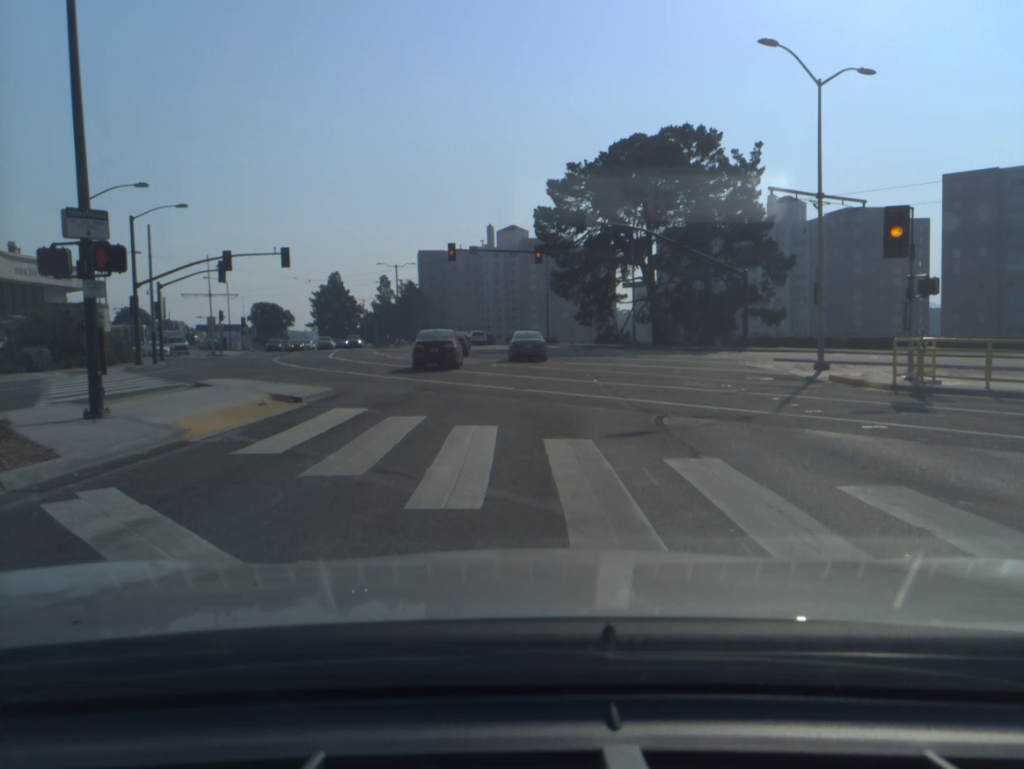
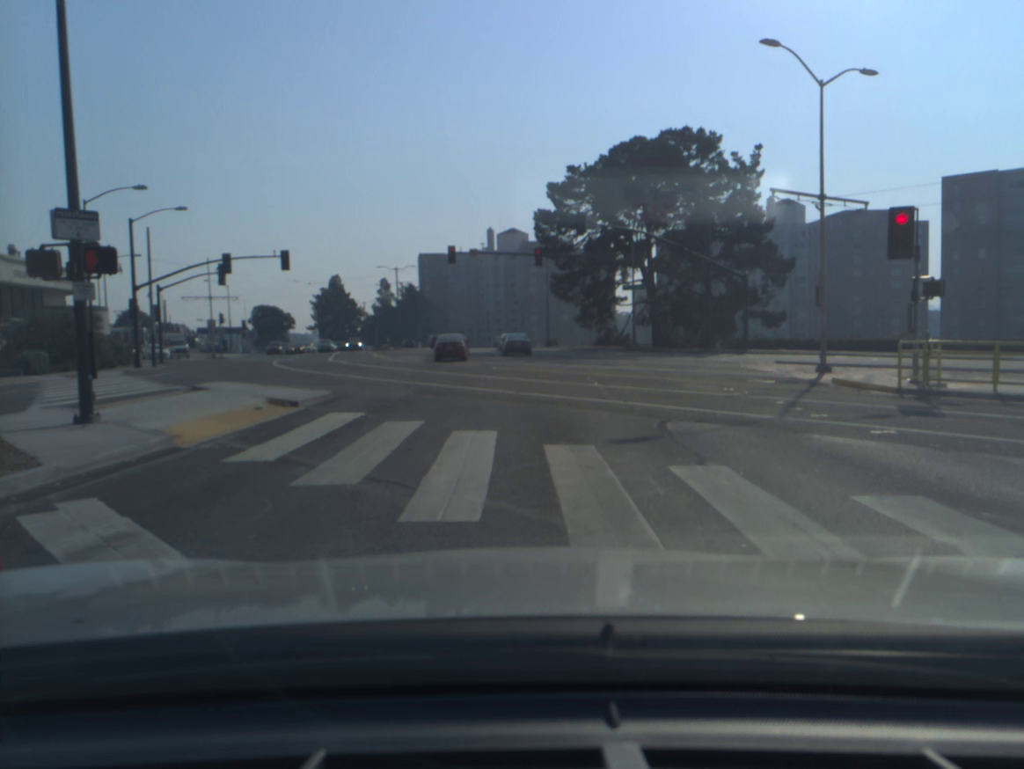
(0.0, +0.4) m; 0°
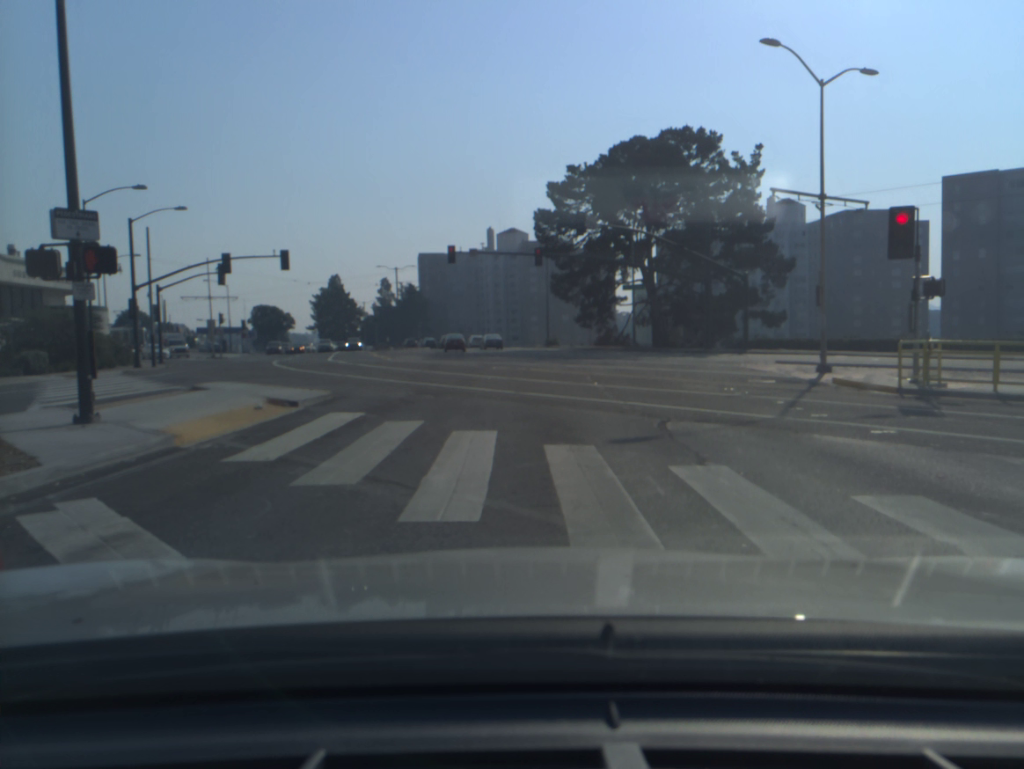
(0.0, 0.0) m; 0°
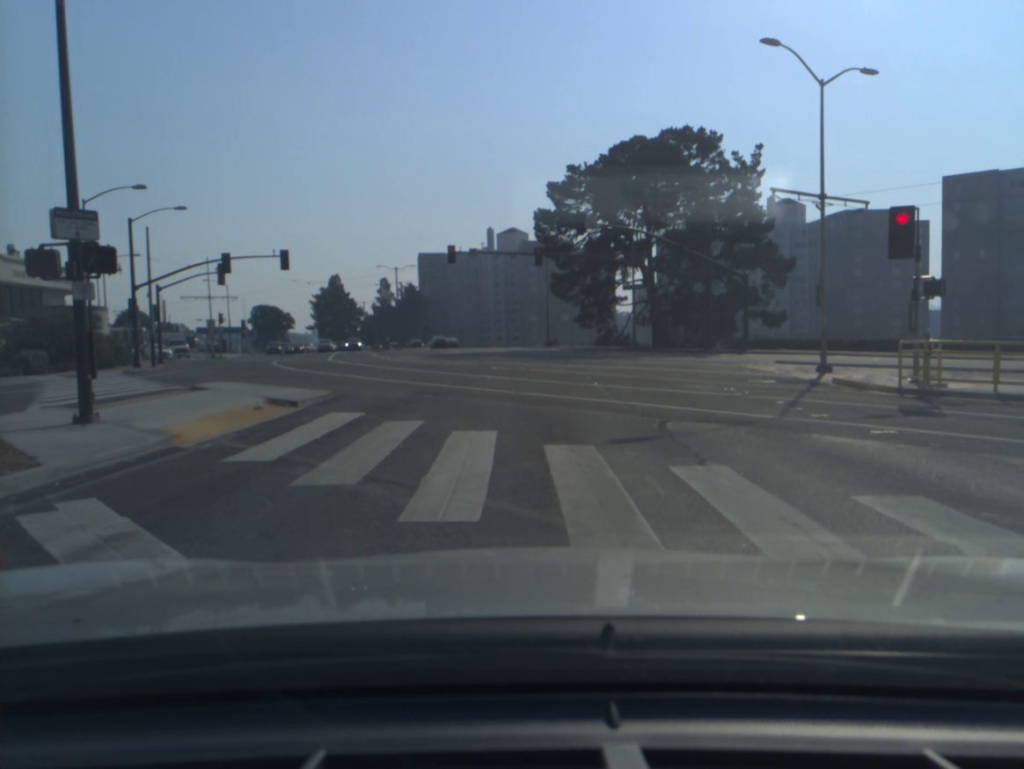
(0.0, 0.0) m; 0°
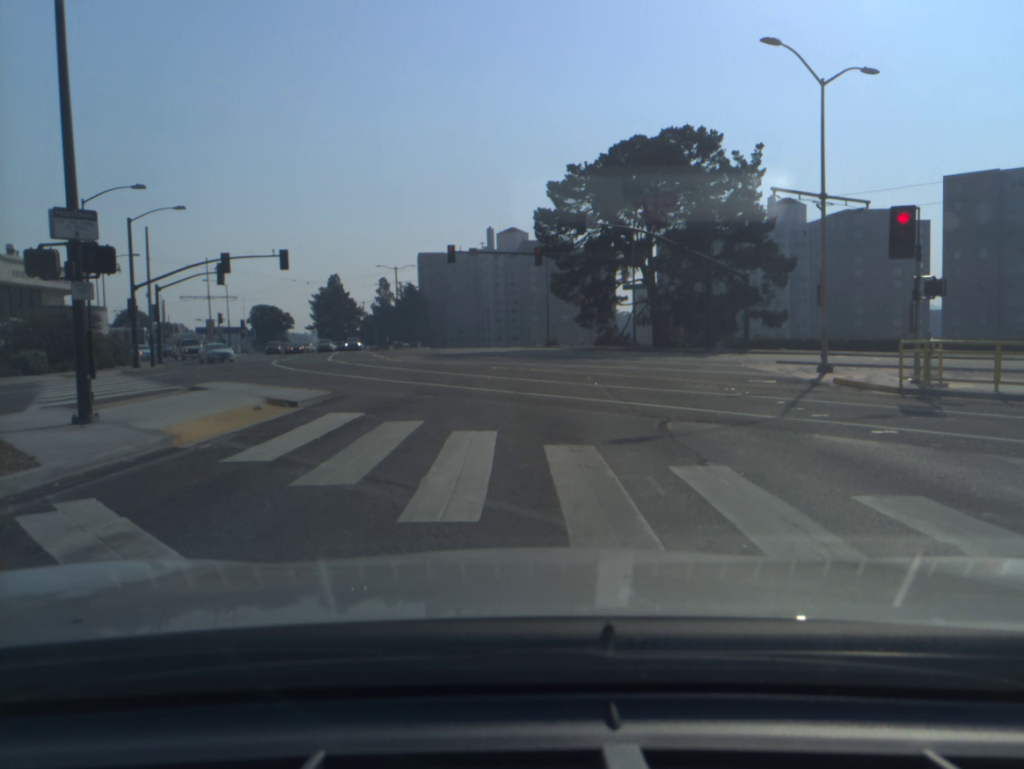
(0.0, 0.0) m; 0°
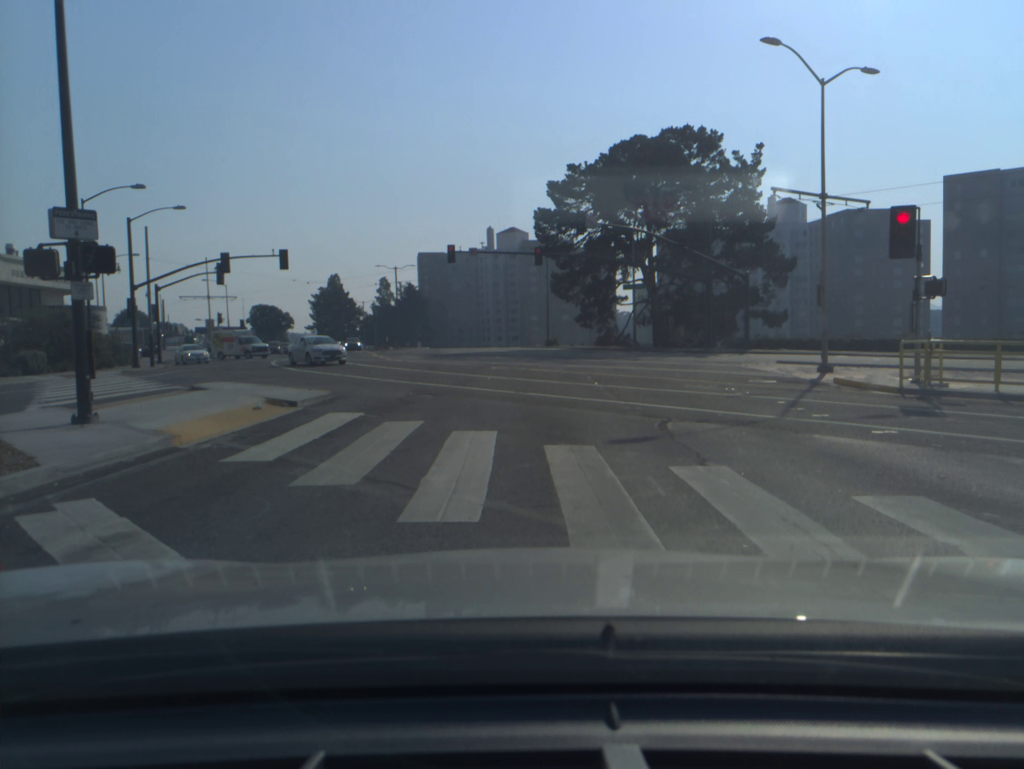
(0.0, 0.0) m; 0°
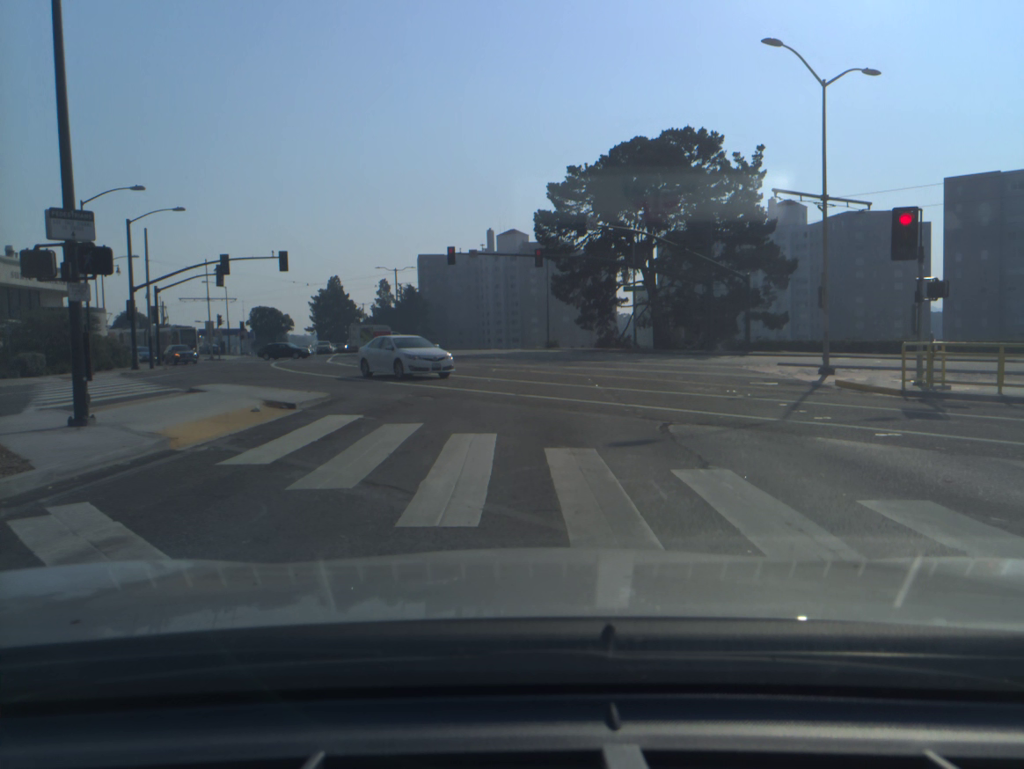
(0.0, +0.1) m; 0°
